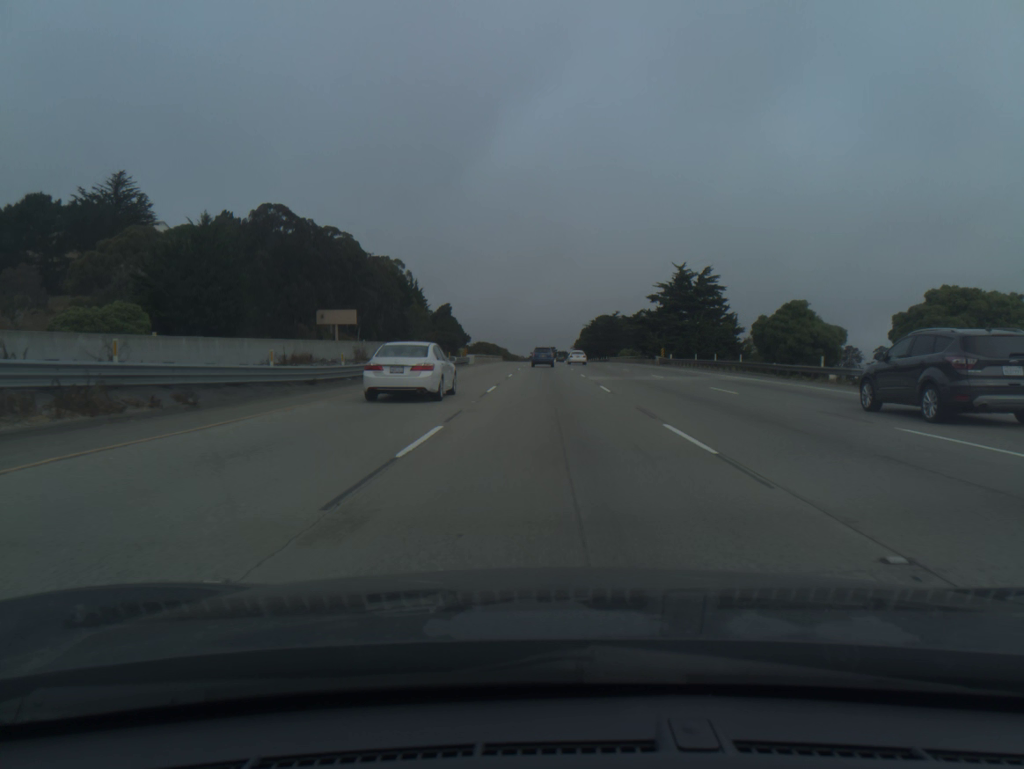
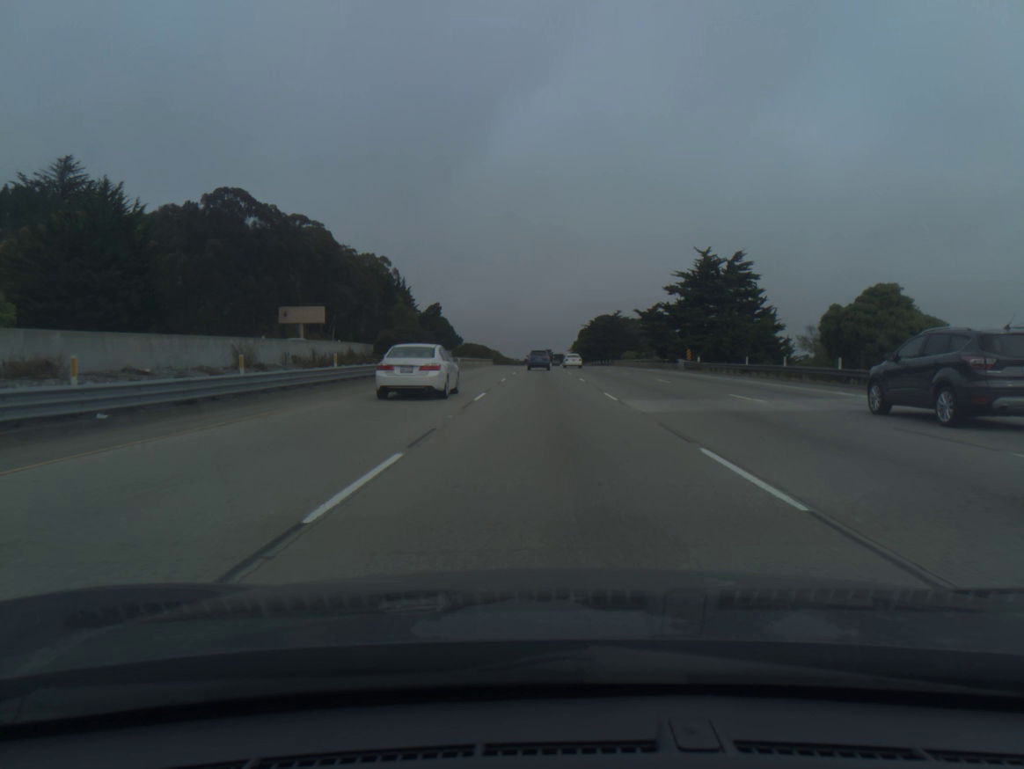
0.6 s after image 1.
(0.0, +17.8) m; 0°
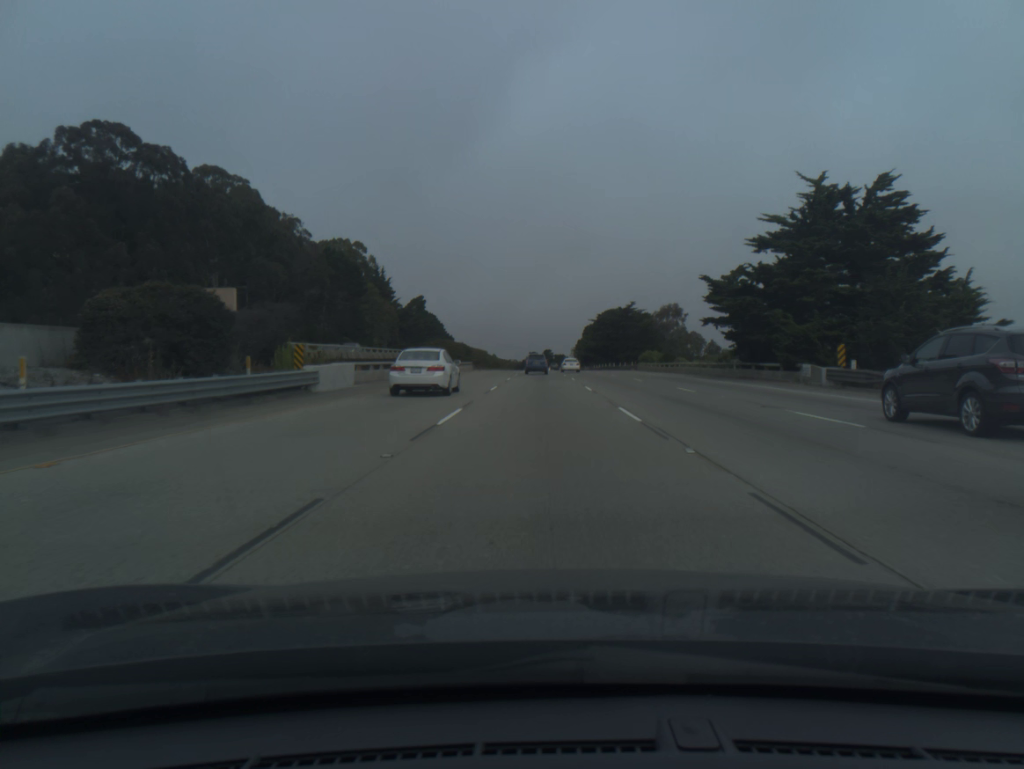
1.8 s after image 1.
(+0.1, +35.5) m; 0°
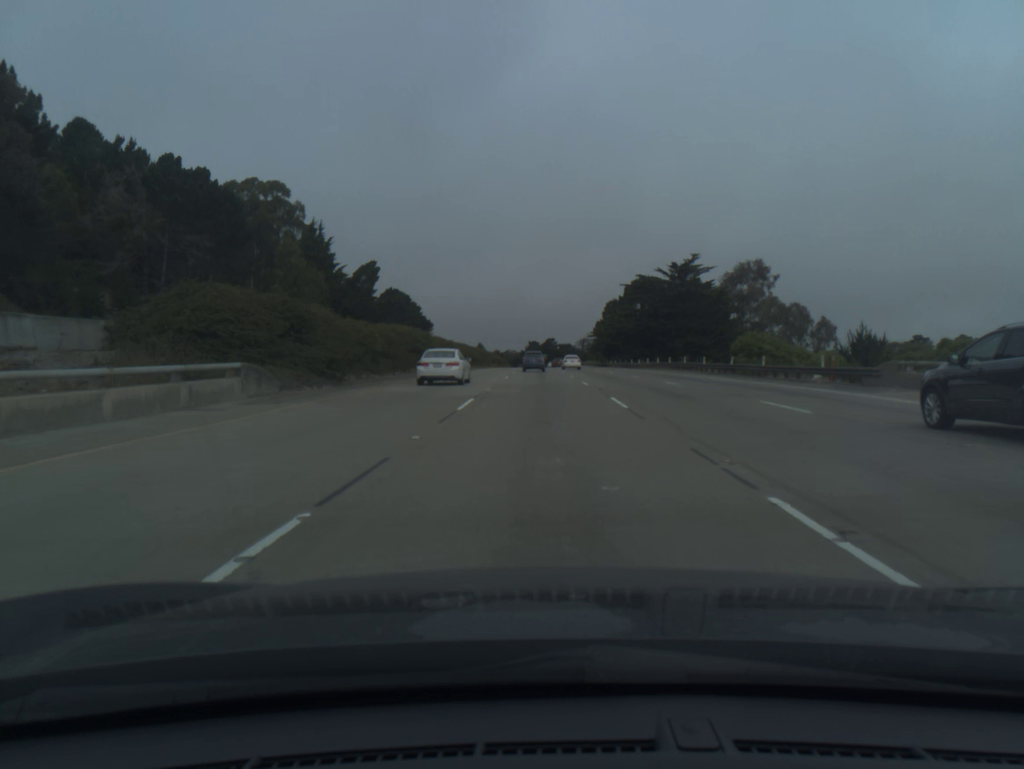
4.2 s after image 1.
(-0.1, +70.7) m; 0°
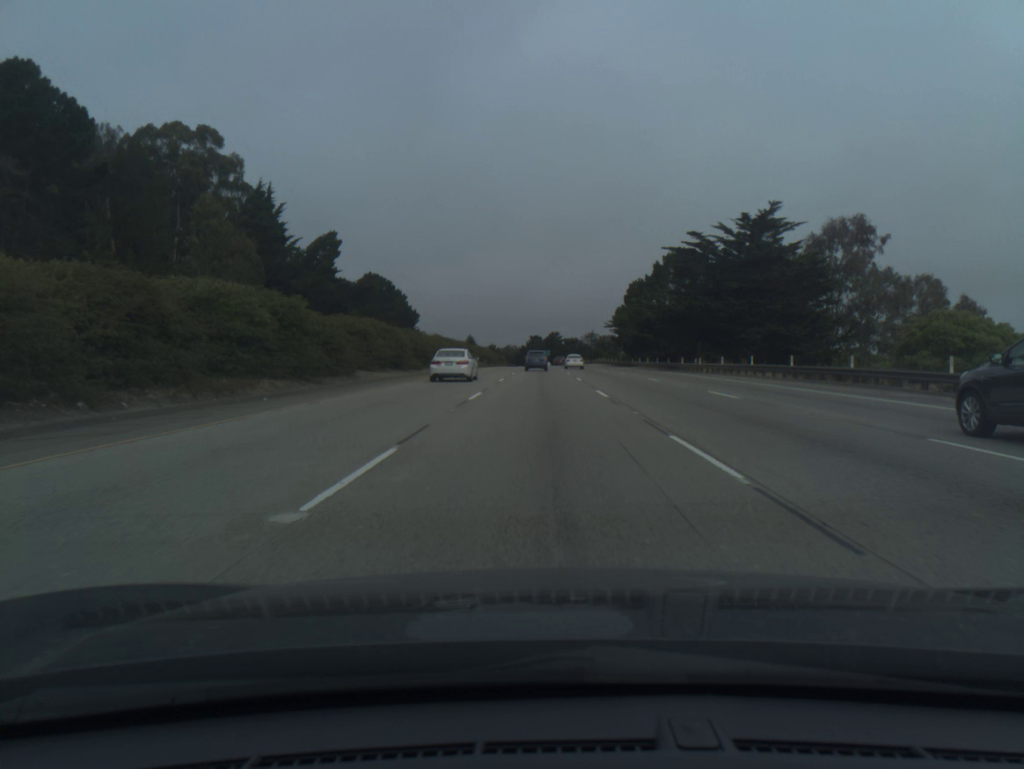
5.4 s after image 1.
(0.0, +35.4) m; 0°
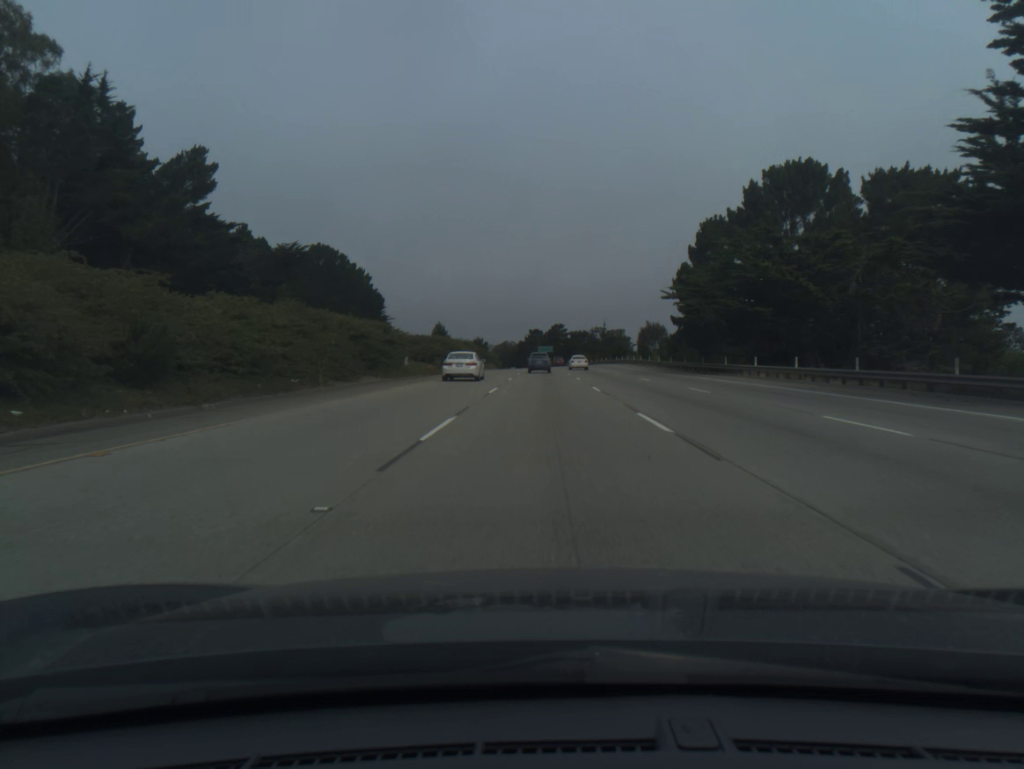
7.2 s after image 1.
(-0.1, +53.3) m; 0°
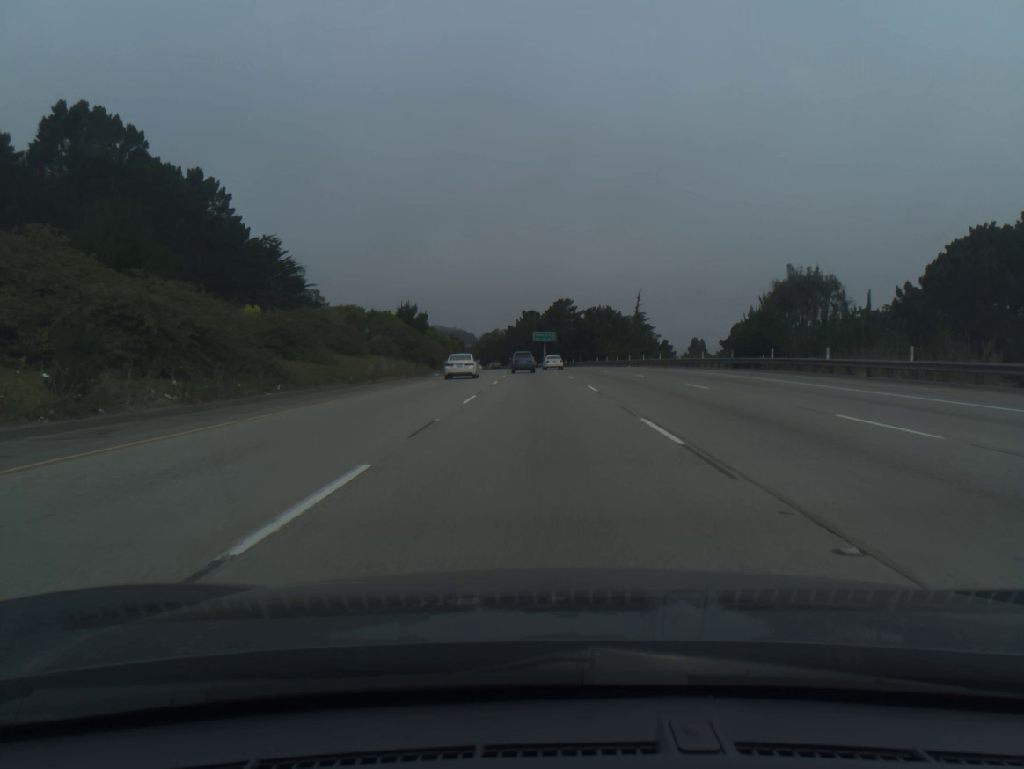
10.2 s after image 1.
(+0.3, +89.2) m; 0°
